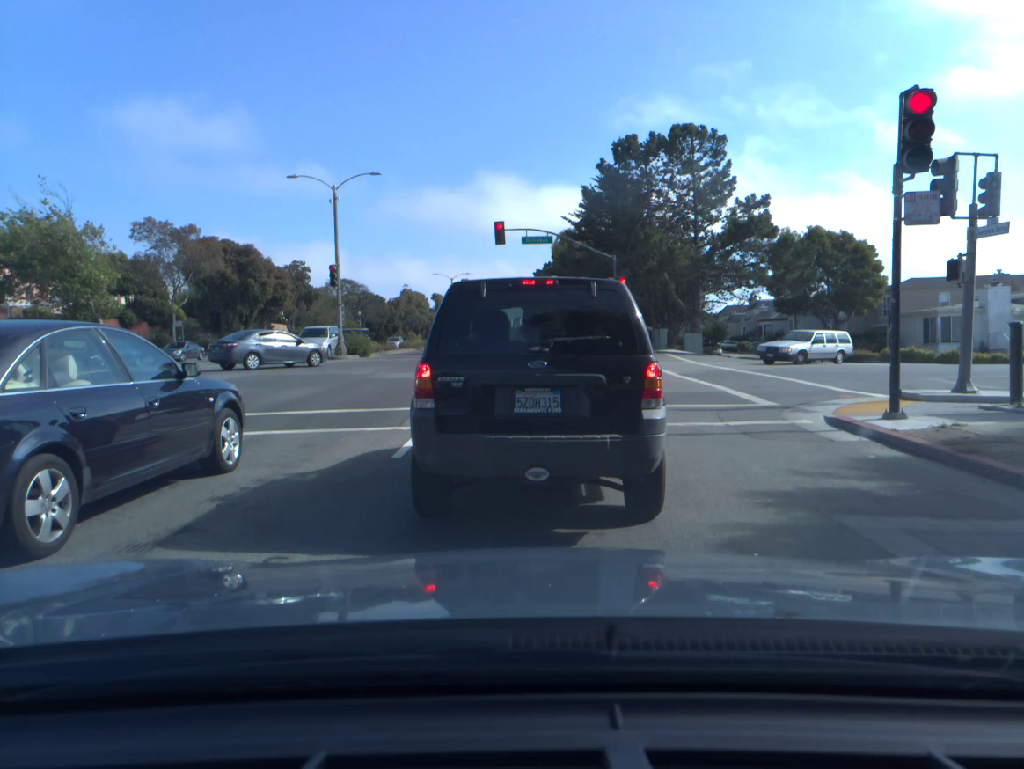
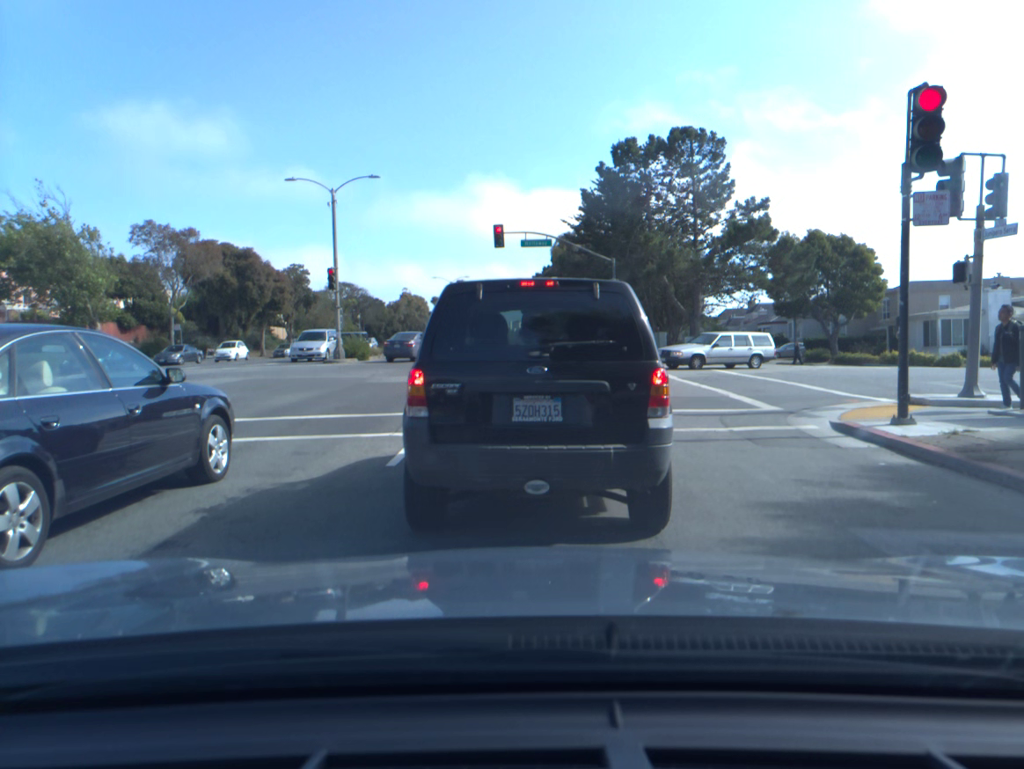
(0.0, +0.3) m; 0°
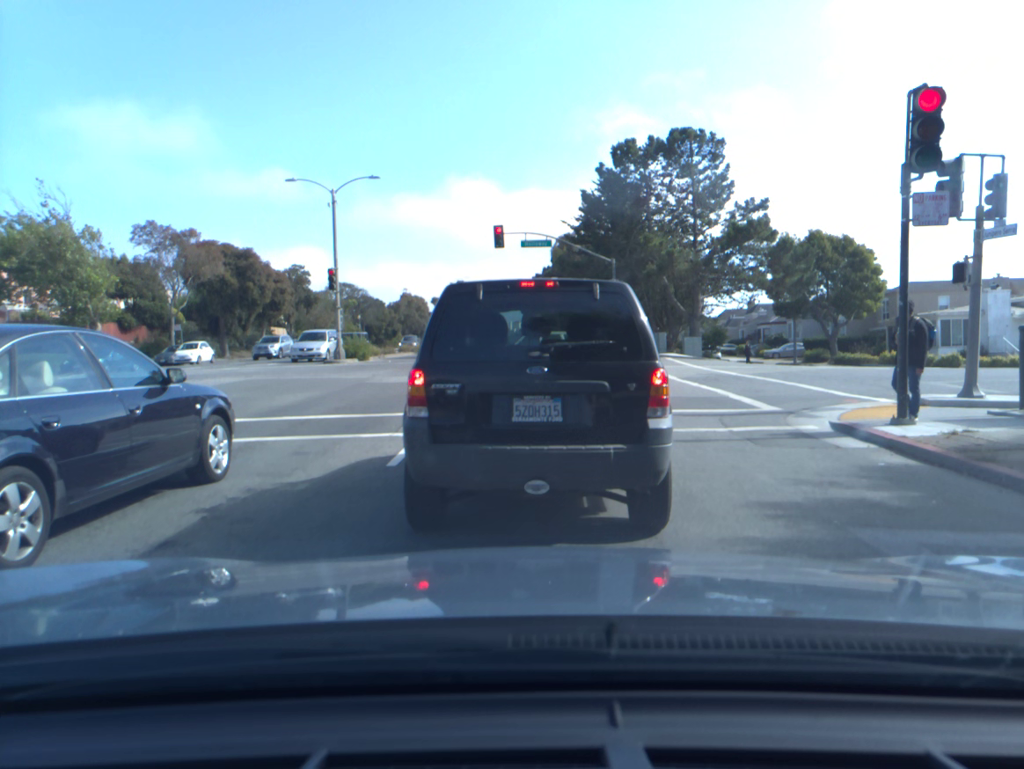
(0.0, 0.0) m; 0°
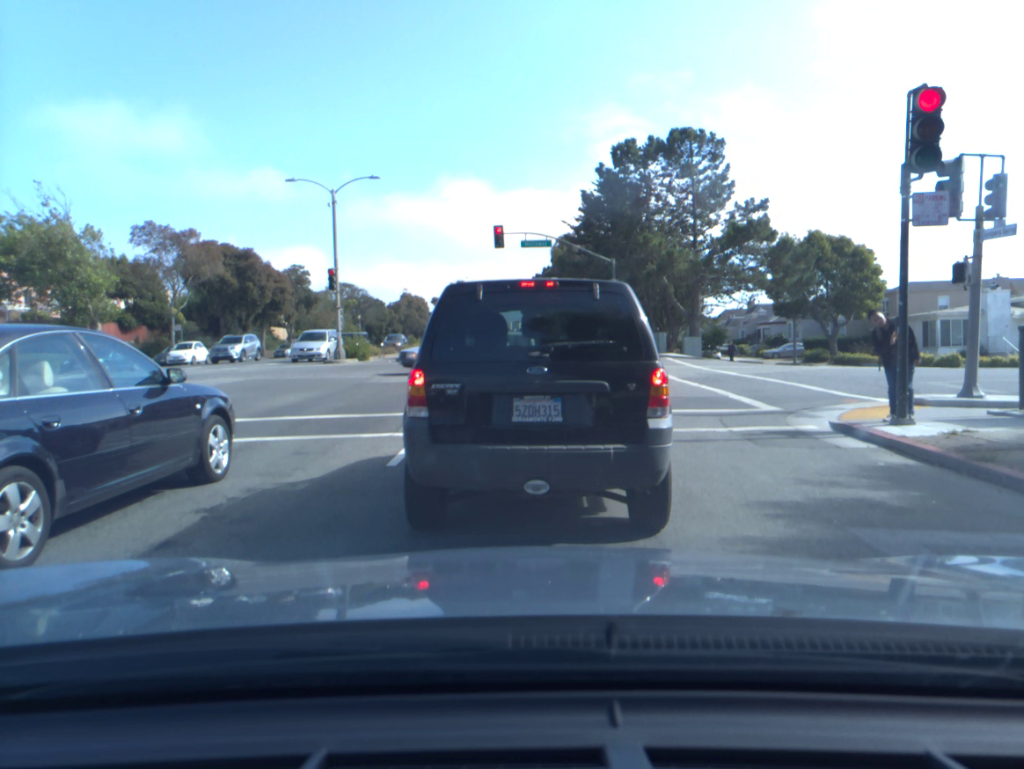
(0.0, 0.0) m; 0°
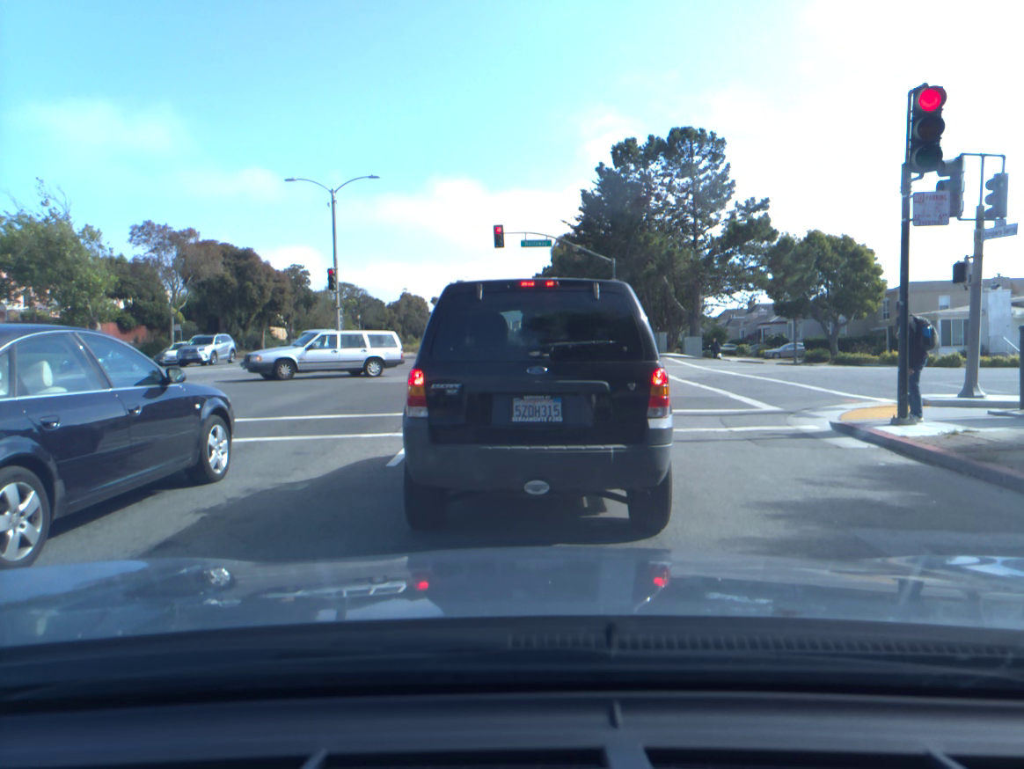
(0.0, 0.0) m; 0°
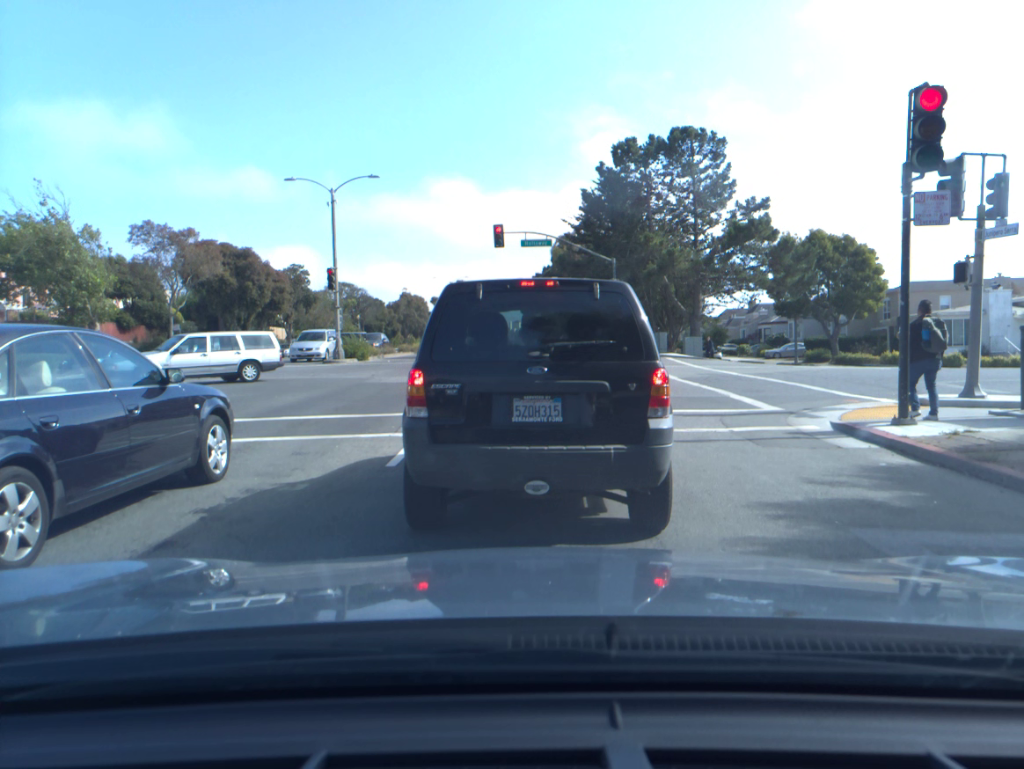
(0.0, 0.0) m; 0°
